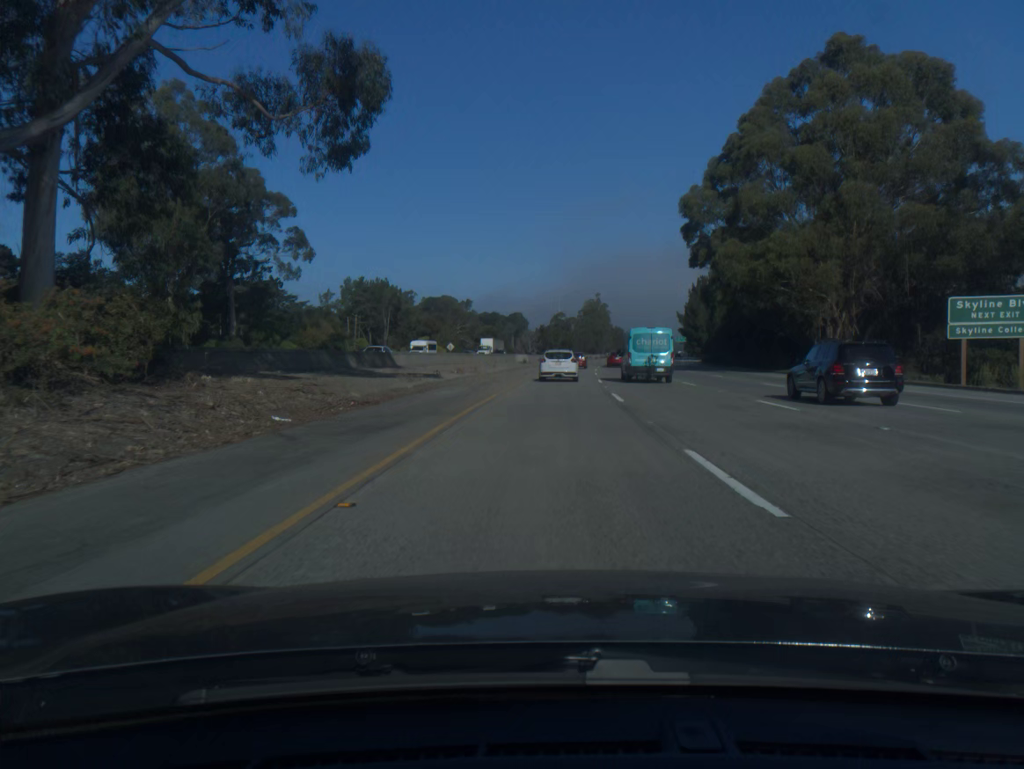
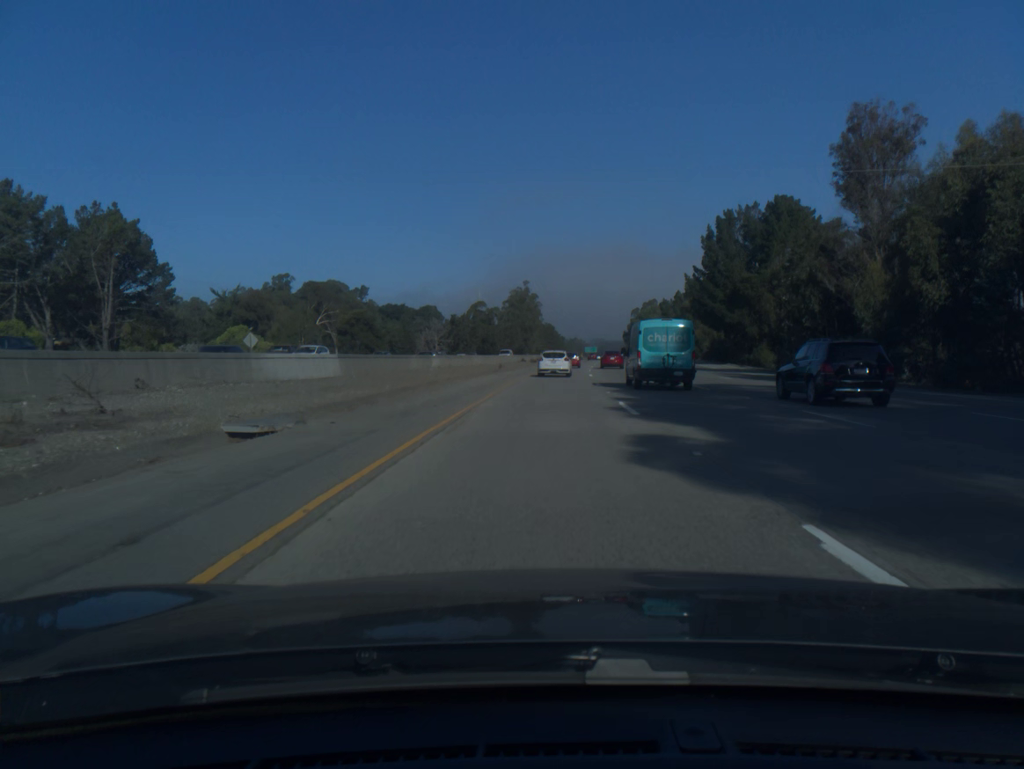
(+3.6, +78.2) m; +5°
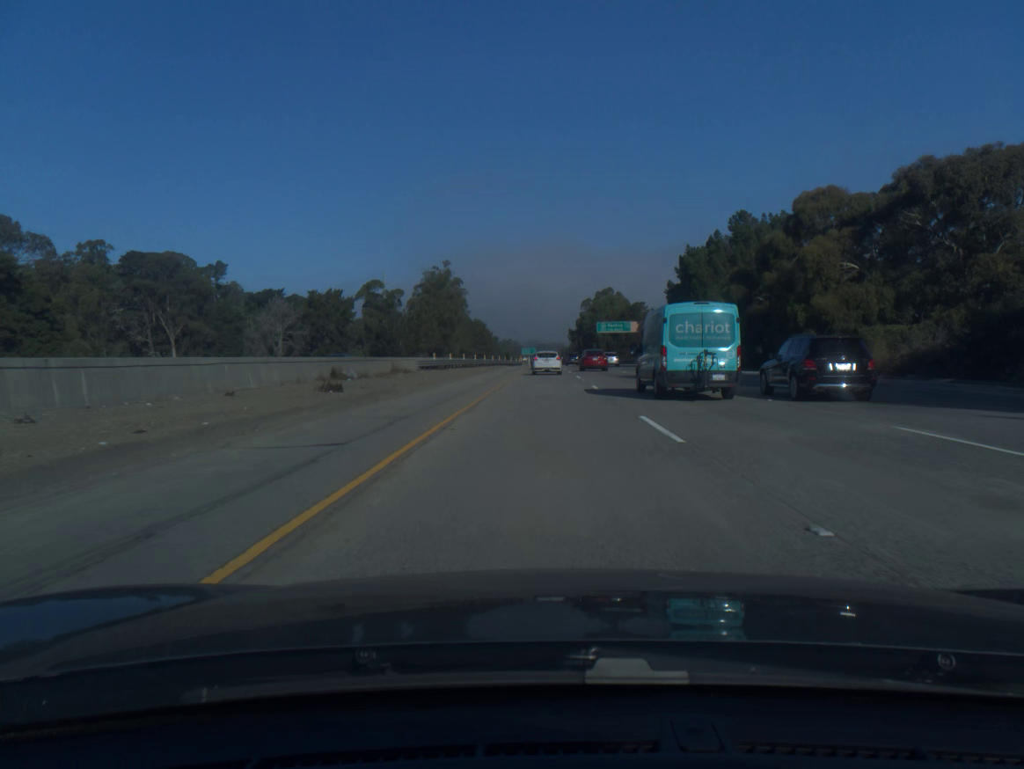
(+3.2, +78.1) m; +5°
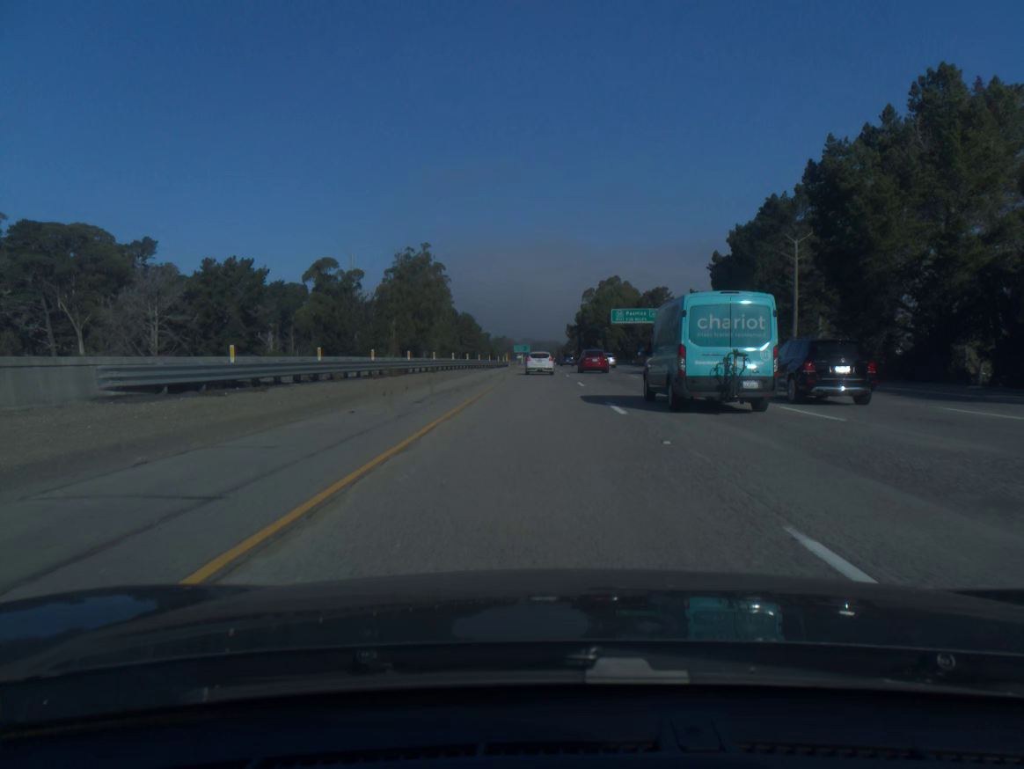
(+0.3, +39.0) m; +1°
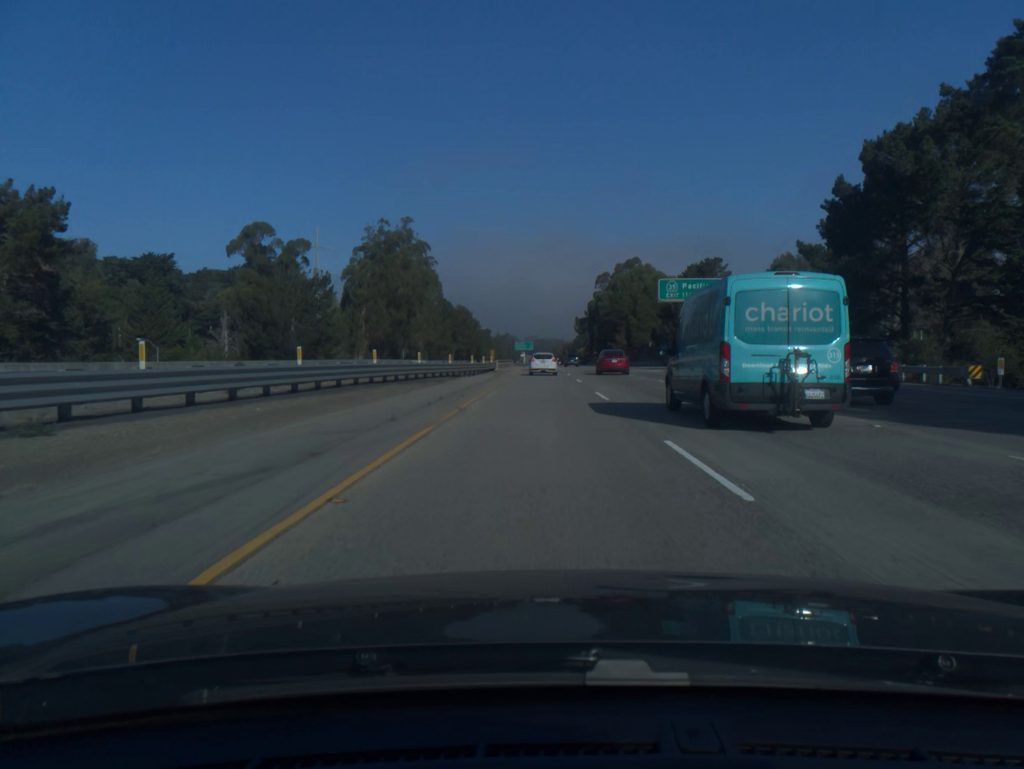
(-0.1, +38.8) m; 0°
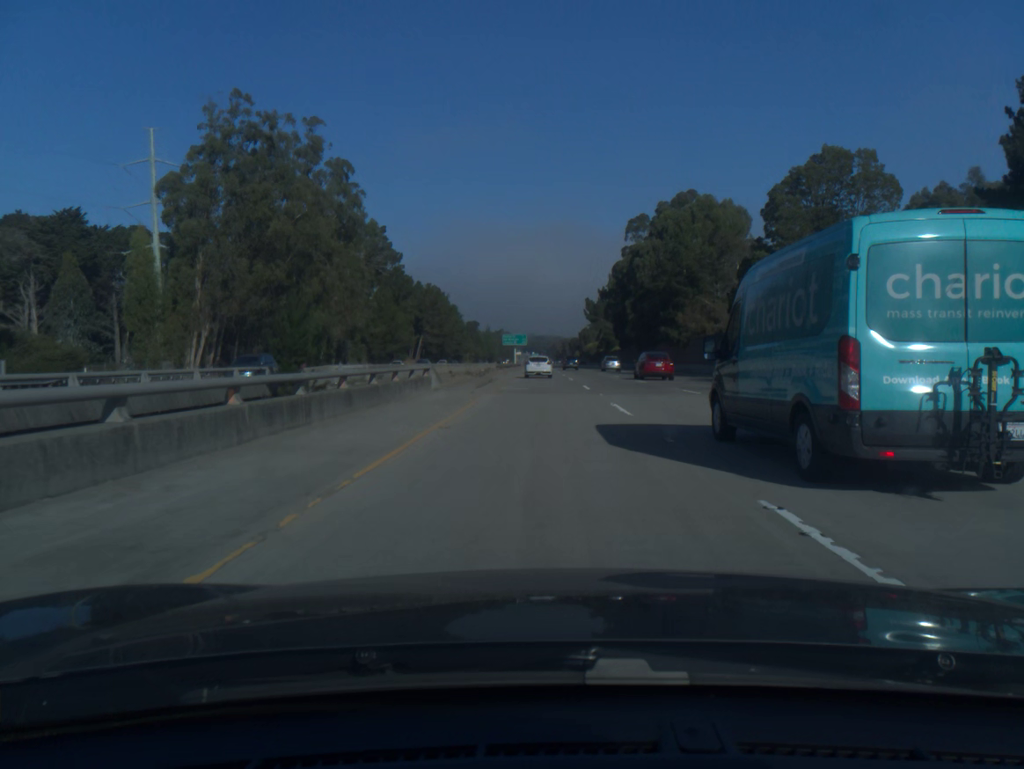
(0.0, +77.2) m; 0°
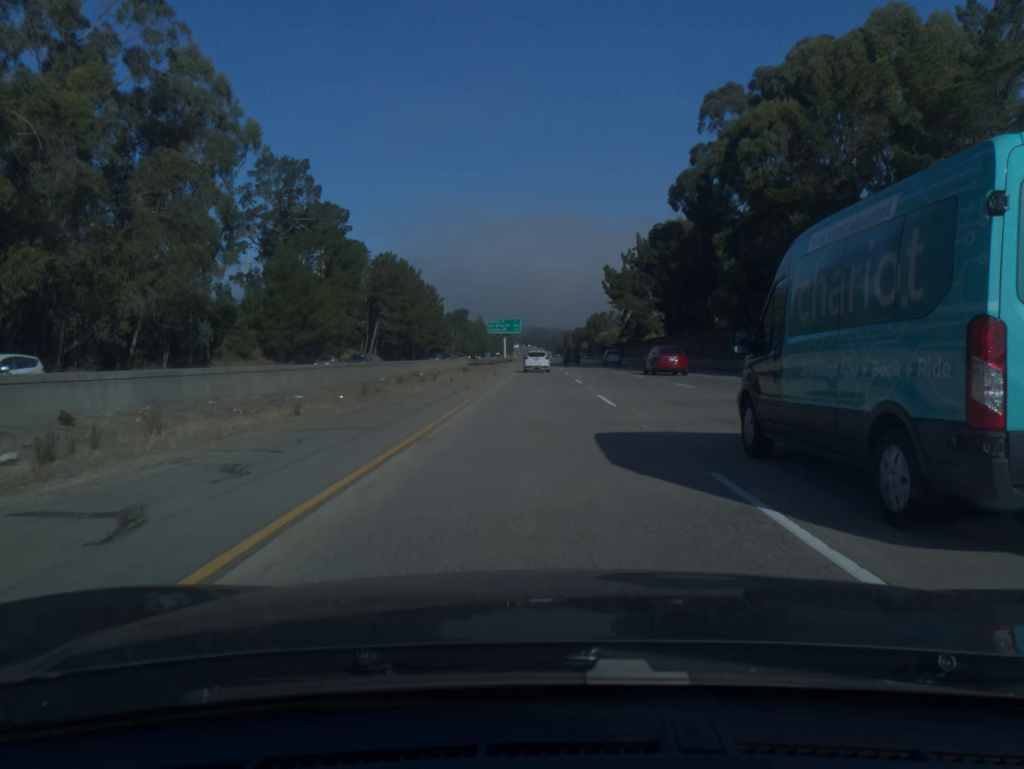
(0.0, +57.5) m; 0°
